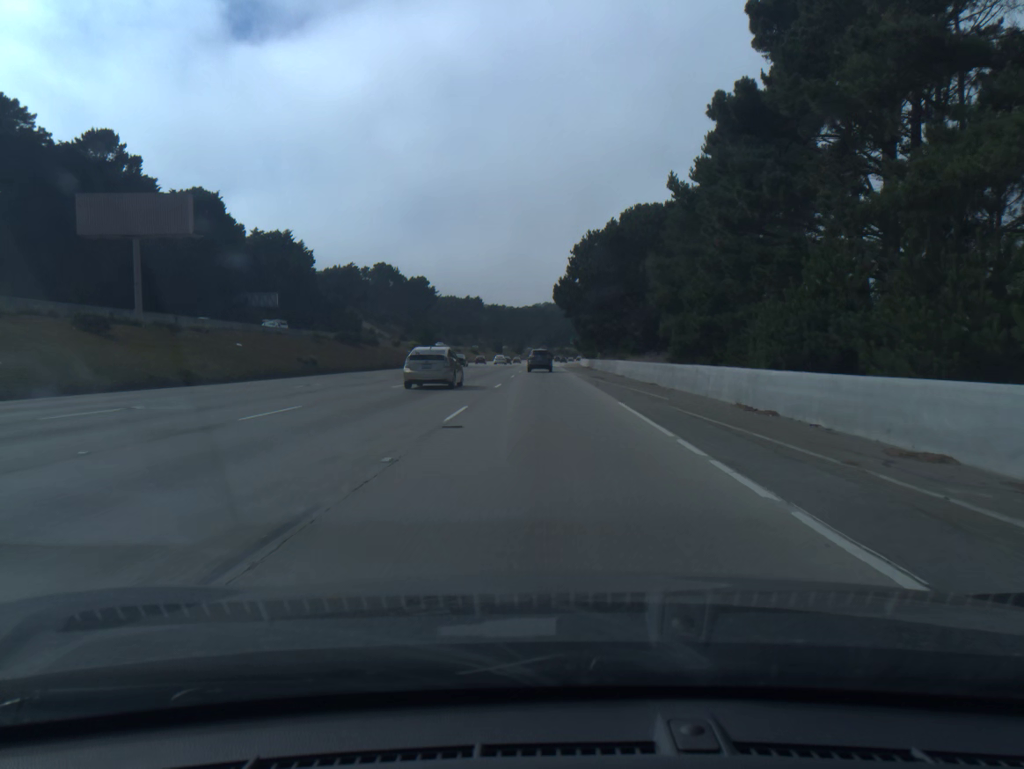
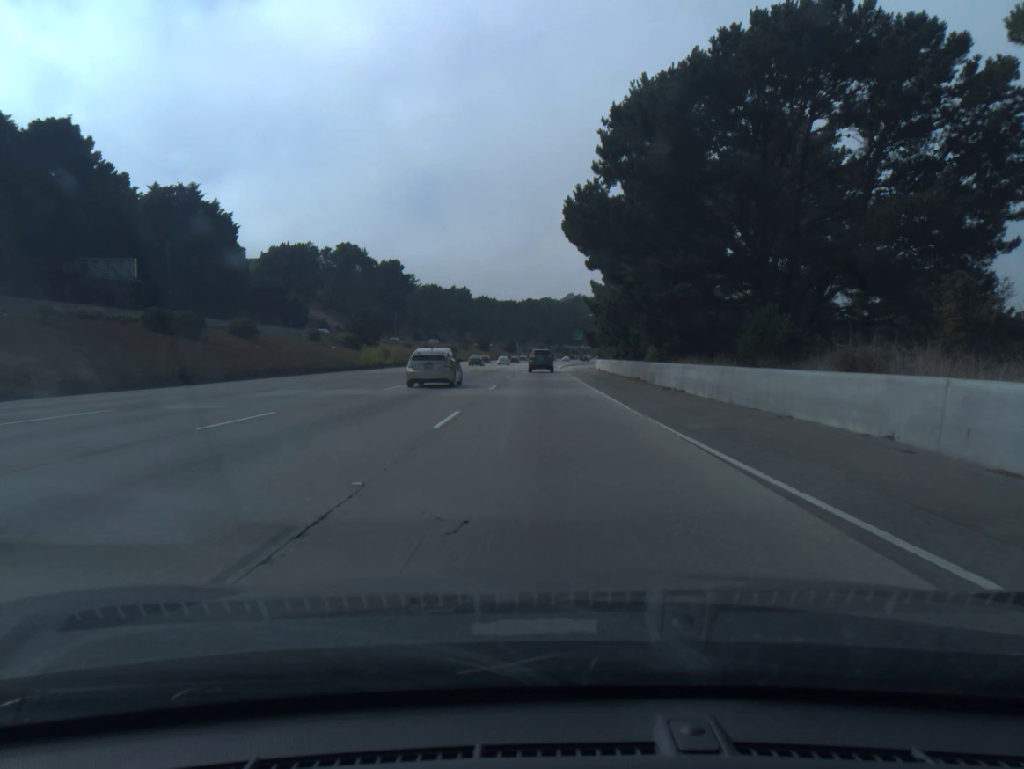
(0.0, +45.4) m; 0°
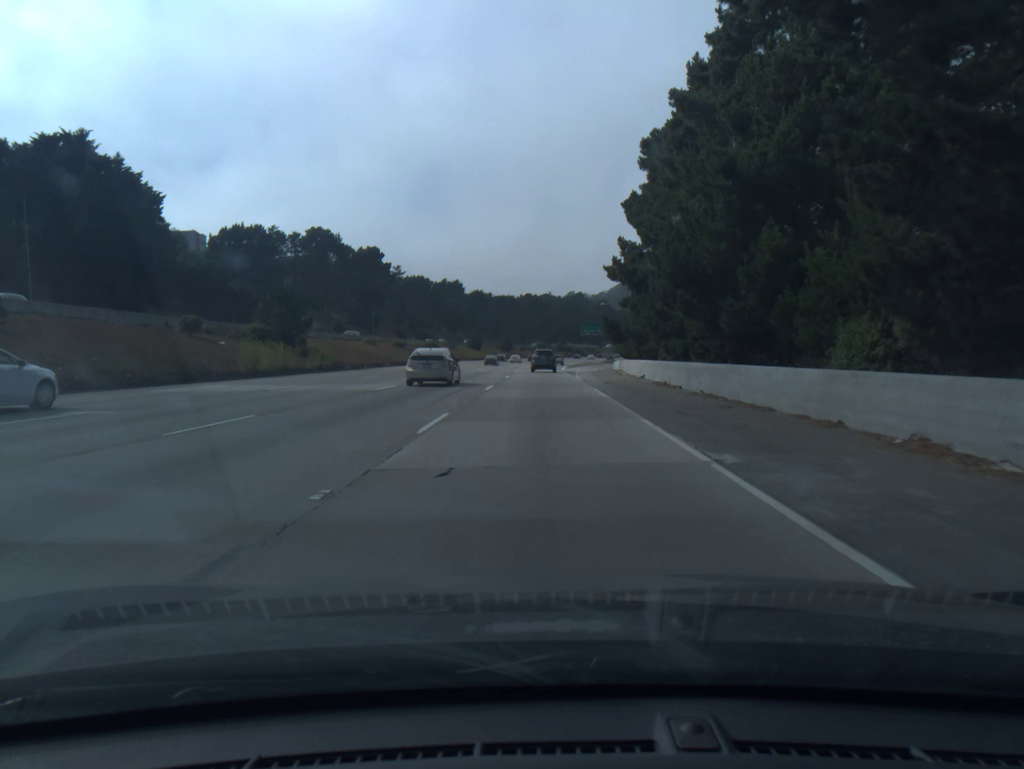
(0.0, +30.2) m; 0°
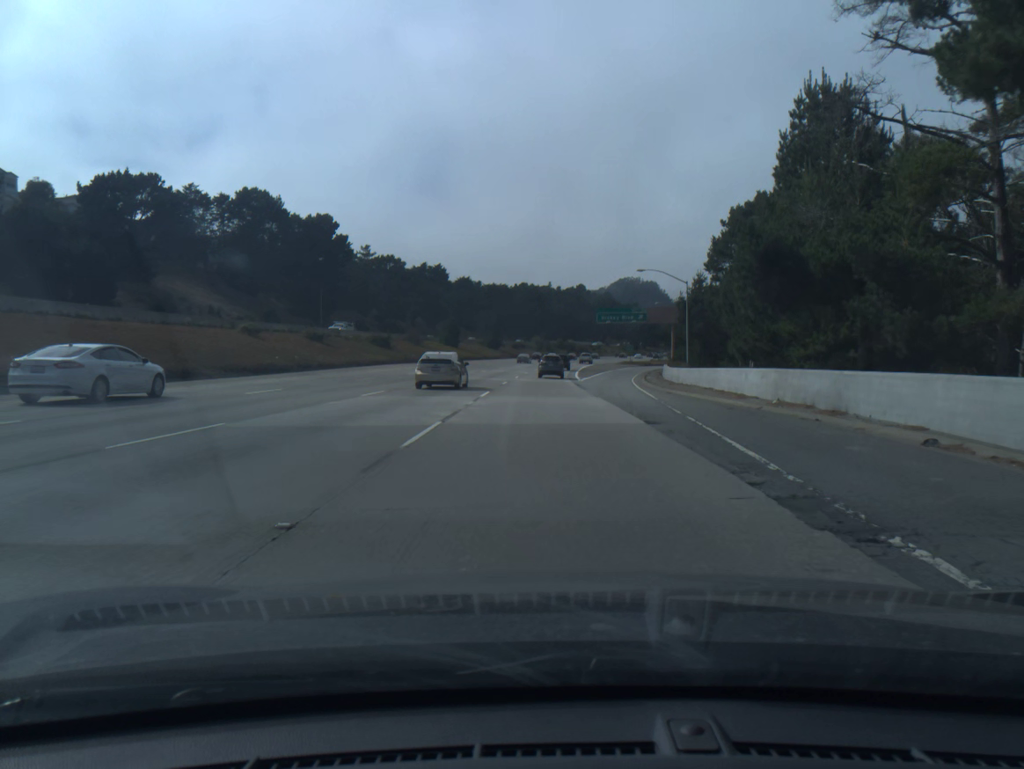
(-0.1, +45.4) m; 0°
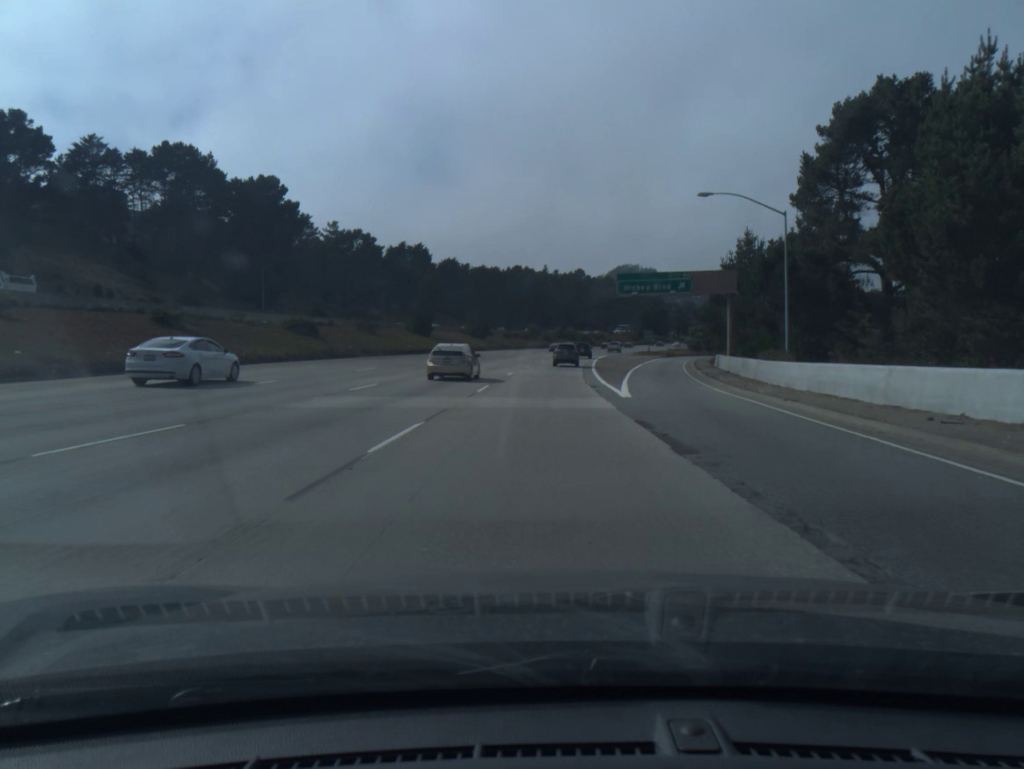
(+0.1, +30.3) m; 0°
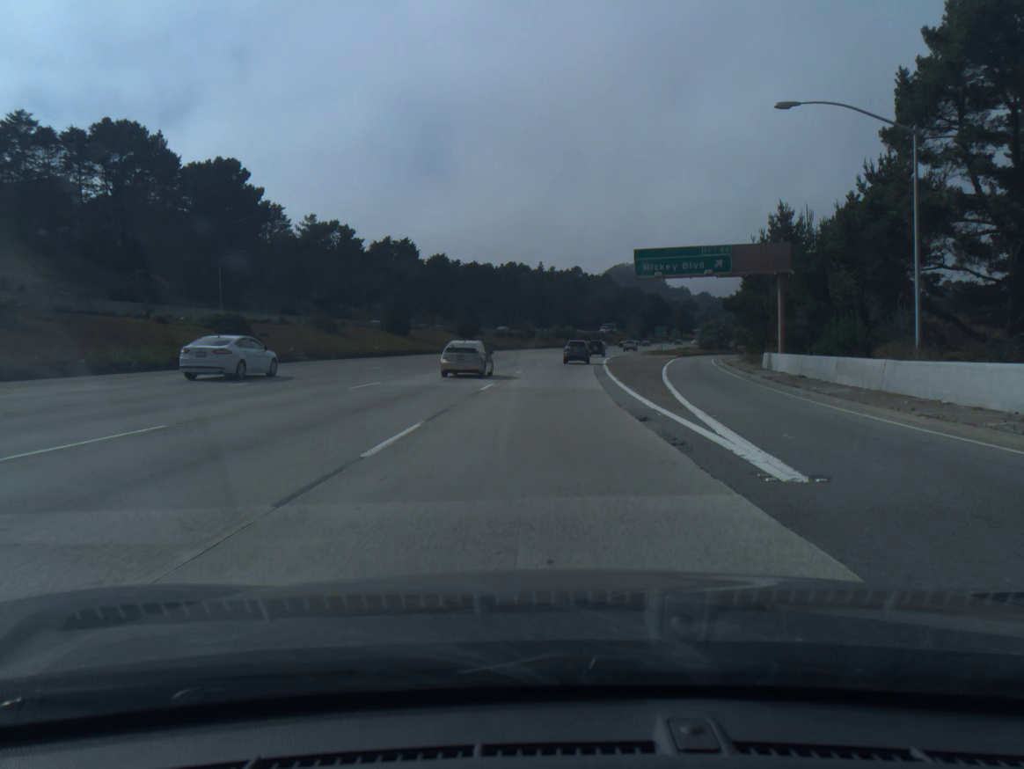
(0.0, +15.2) m; 0°
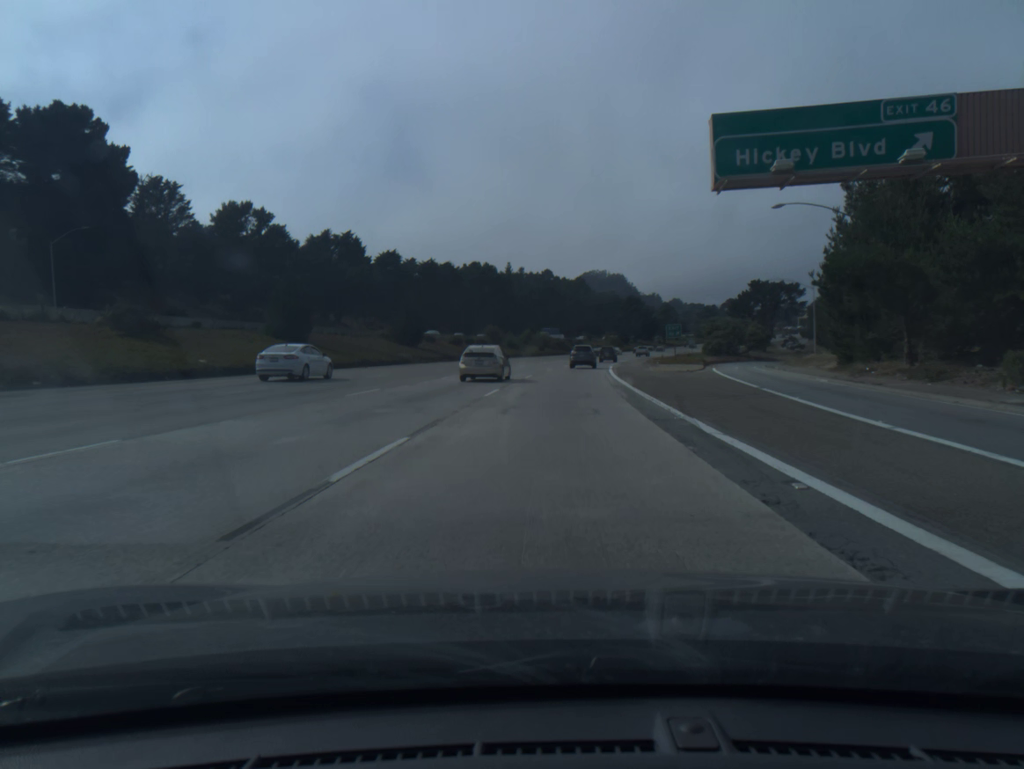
(+0.5, +30.4) m; +2°
